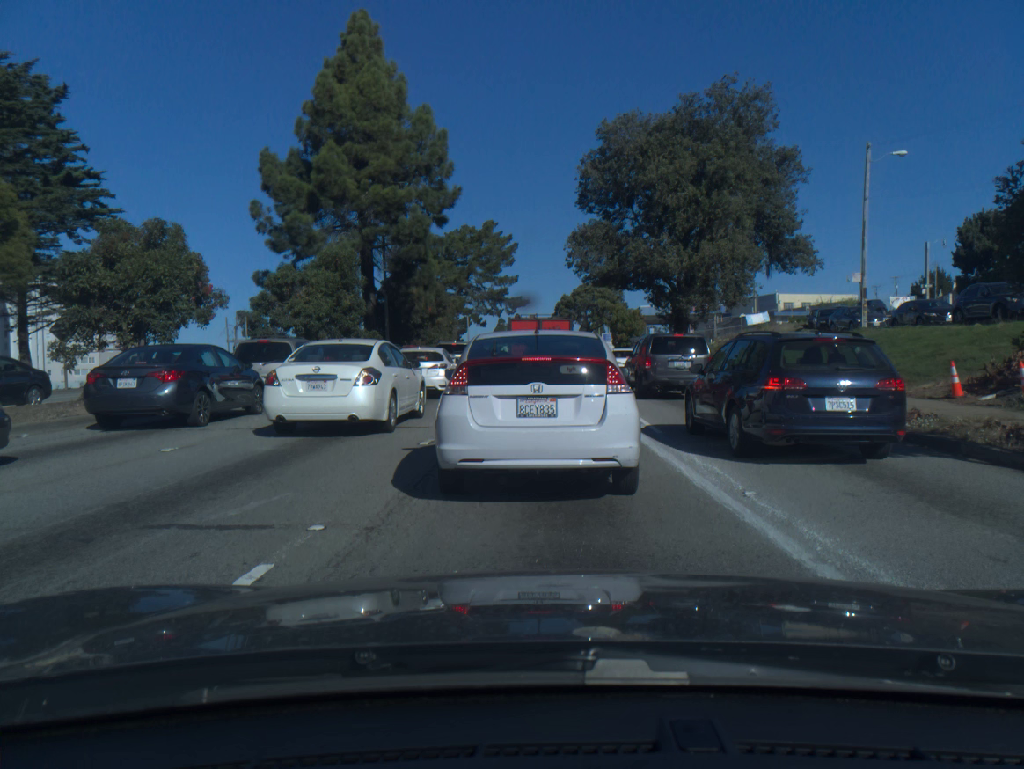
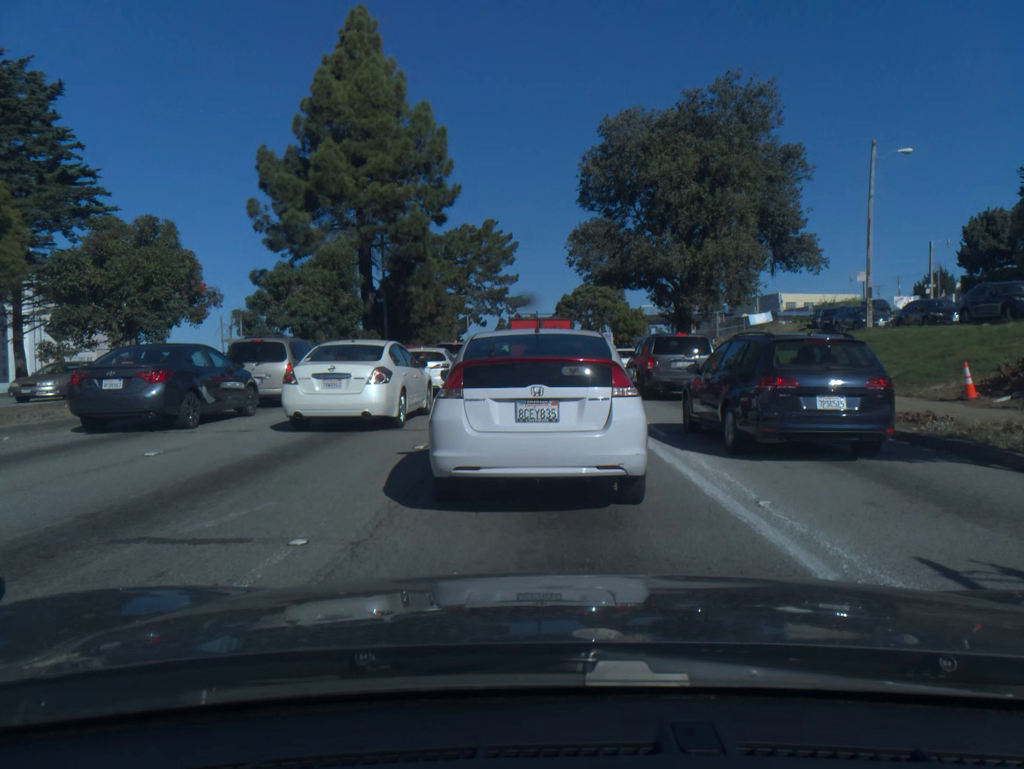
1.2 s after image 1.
(0.0, +0.4) m; 0°
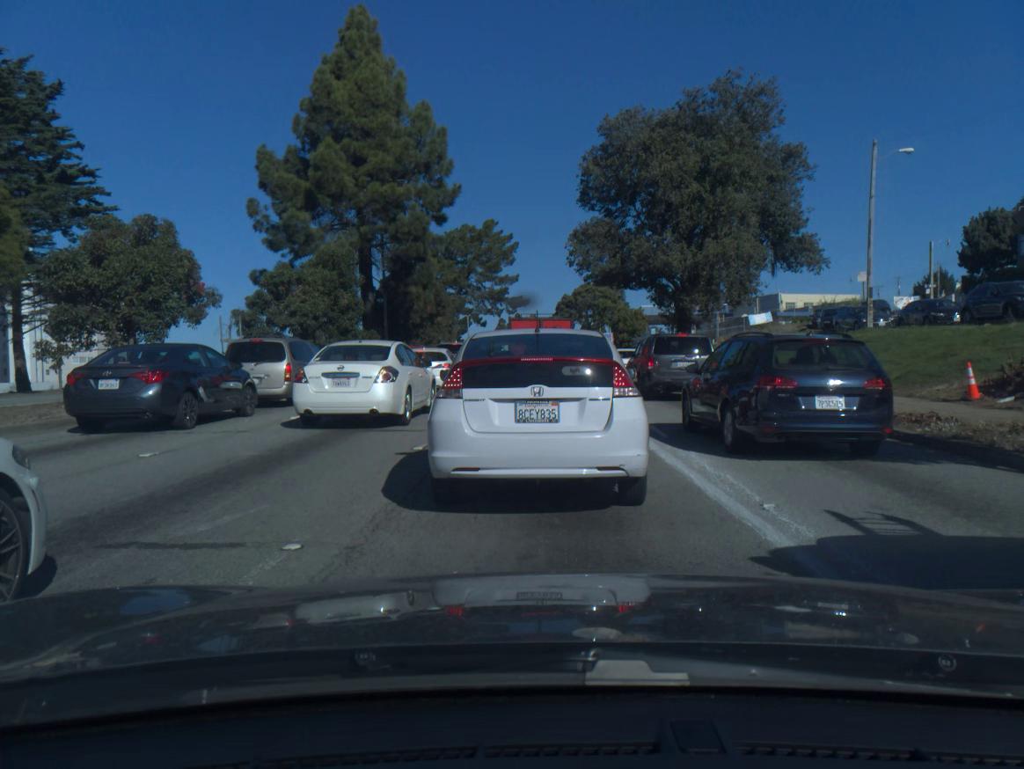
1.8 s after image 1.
(0.0, +0.1) m; 0°
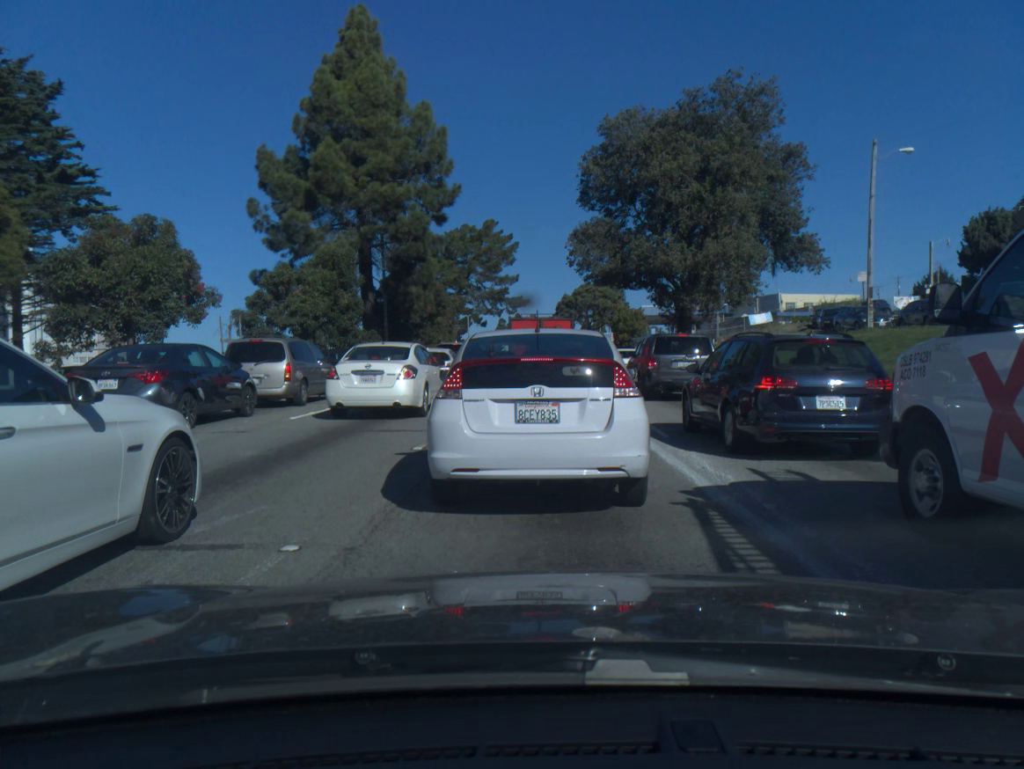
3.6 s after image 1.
(0.0, 0.0) m; 0°
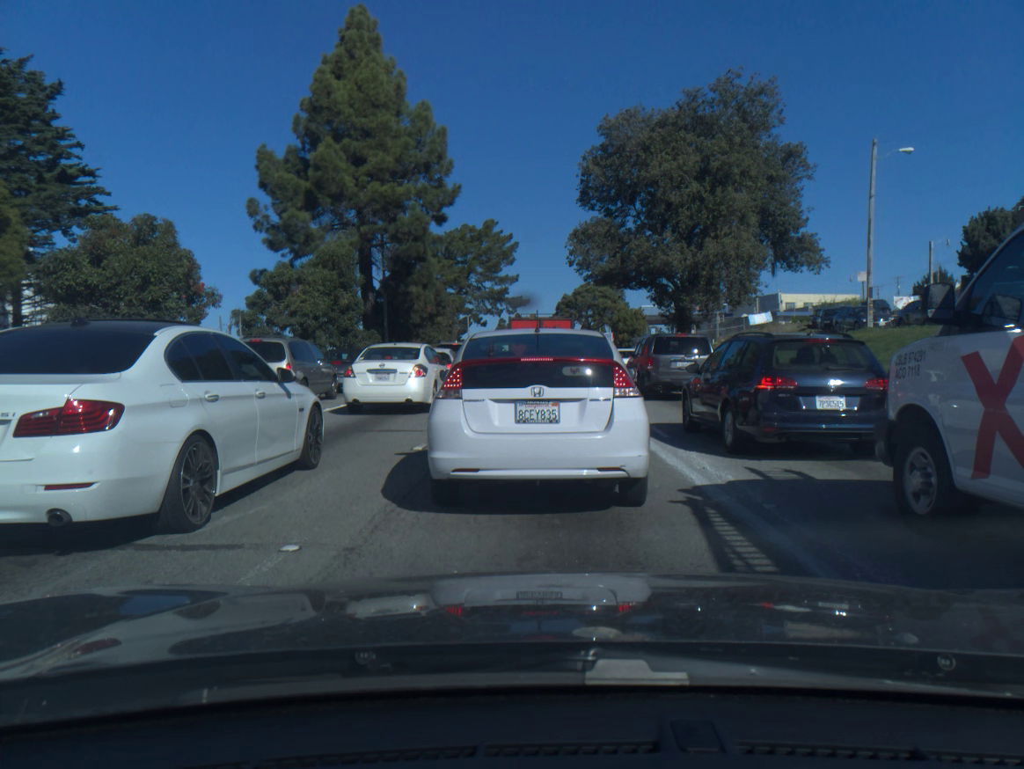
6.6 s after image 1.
(0.0, 0.0) m; 0°
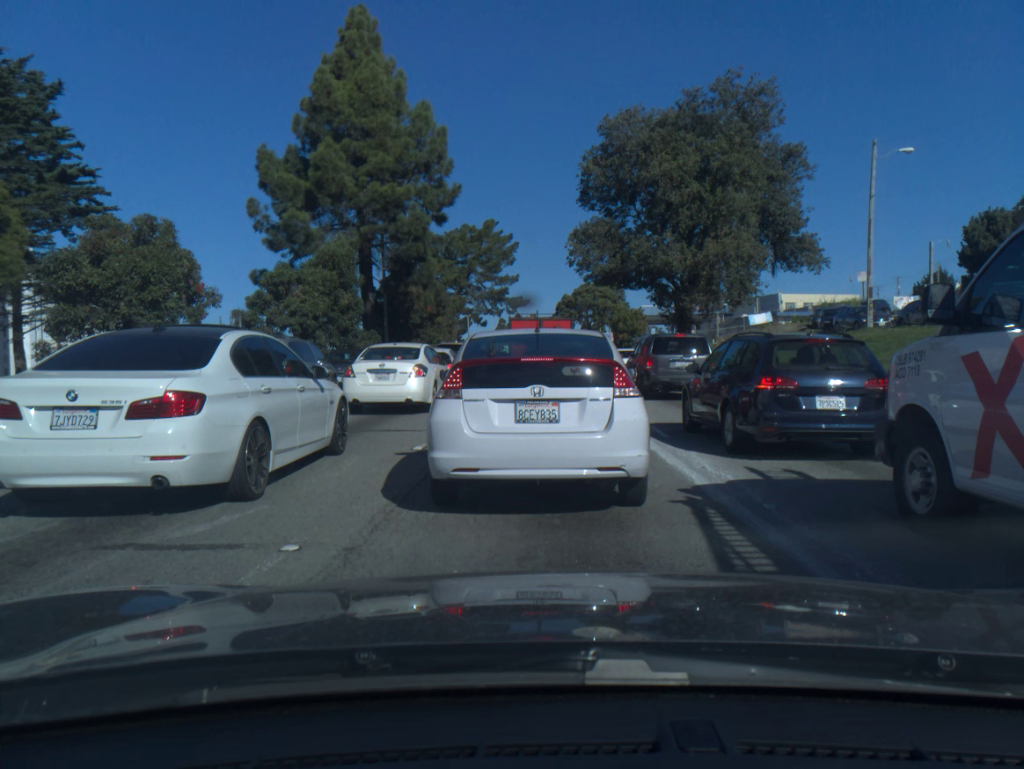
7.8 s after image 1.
(0.0, 0.0) m; 0°
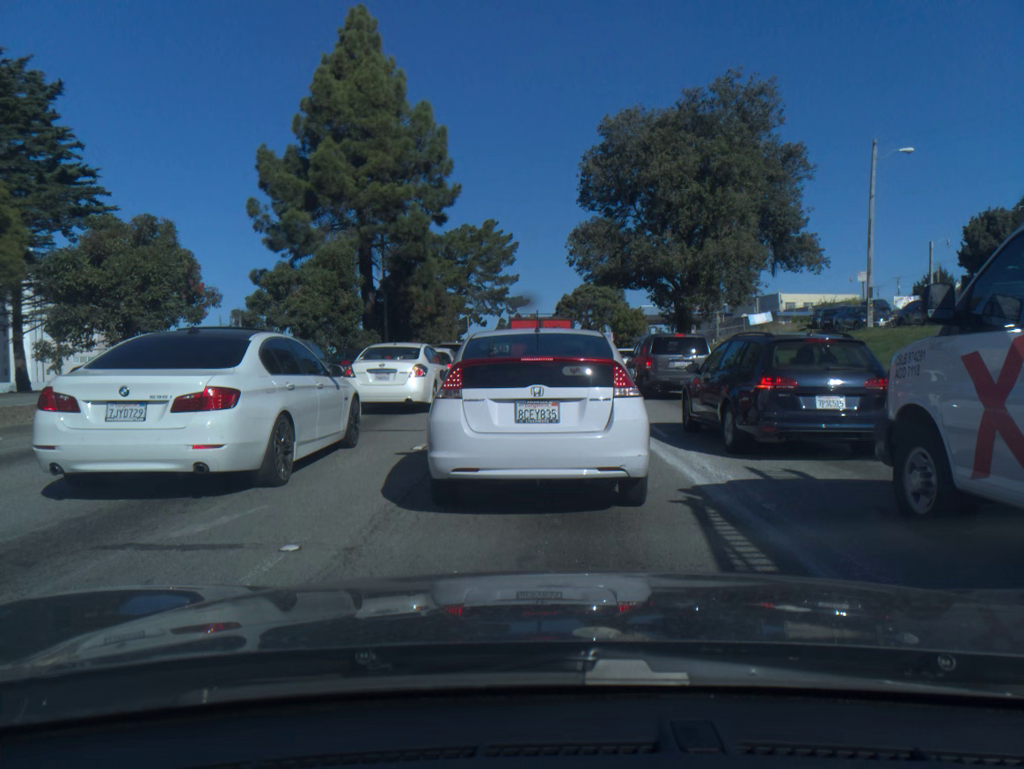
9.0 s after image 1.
(0.0, 0.0) m; 0°
